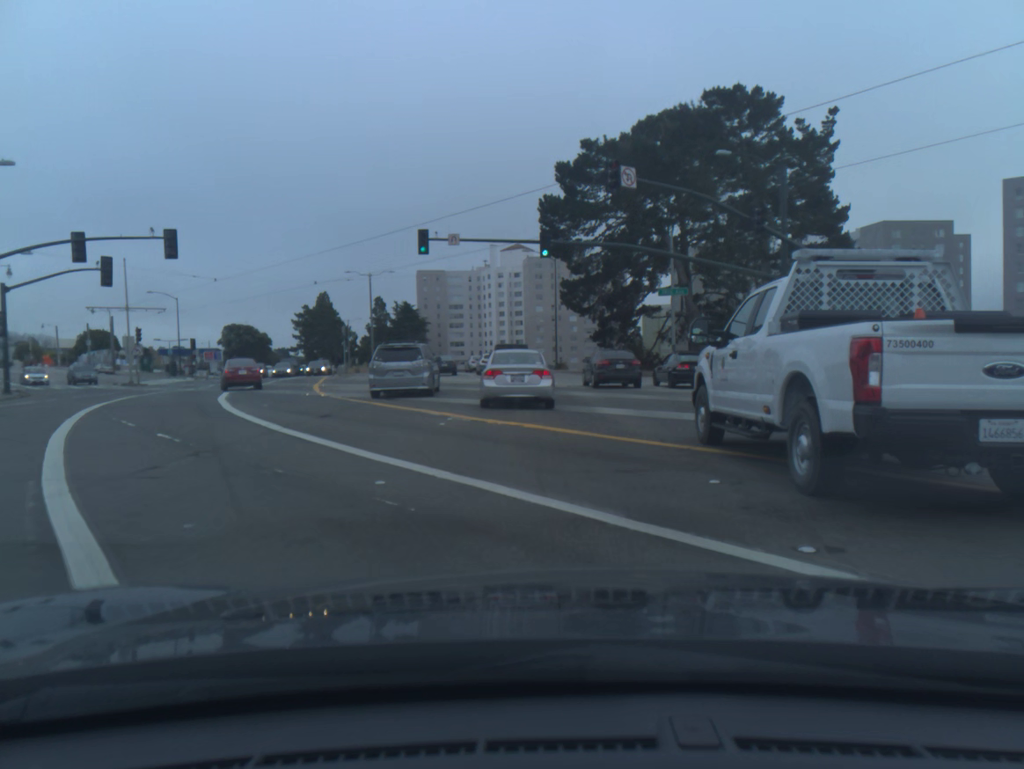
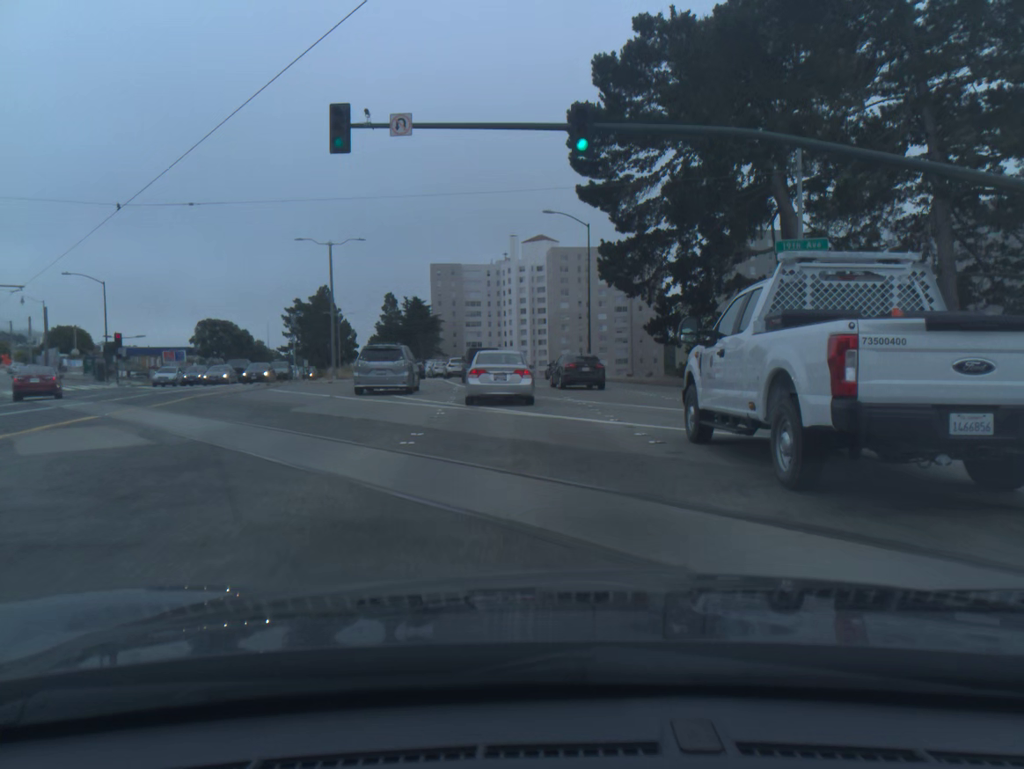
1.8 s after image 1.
(-0.2, +20.6) m; -2°
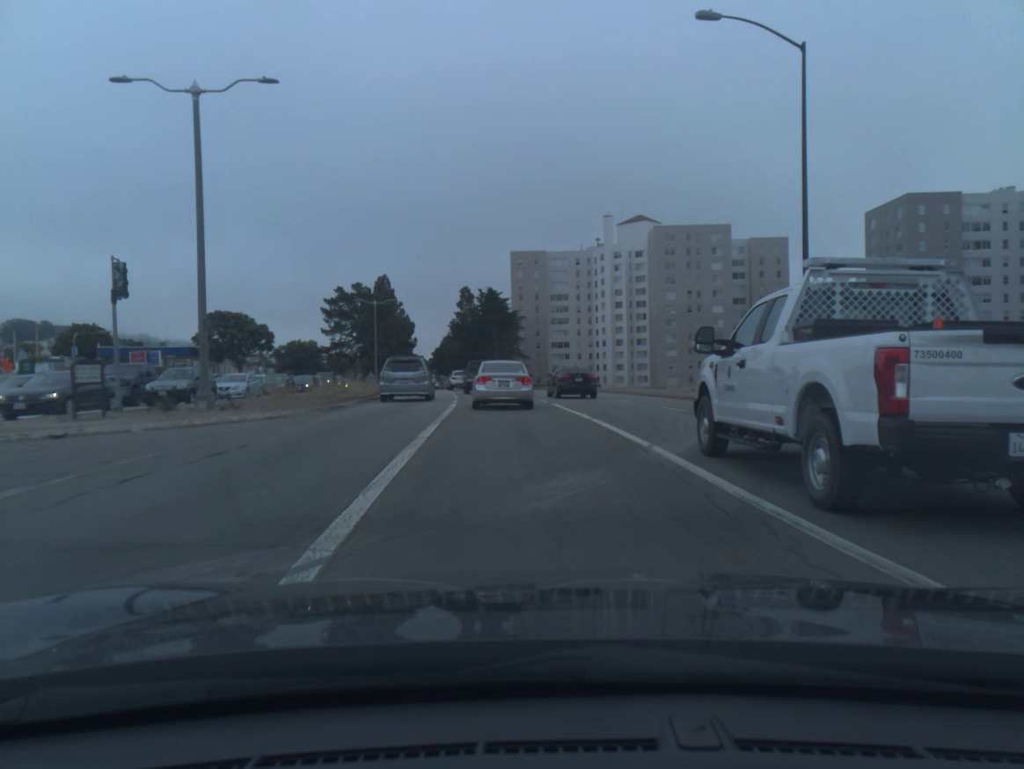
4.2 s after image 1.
(-1.4, +31.3) m; -6°
